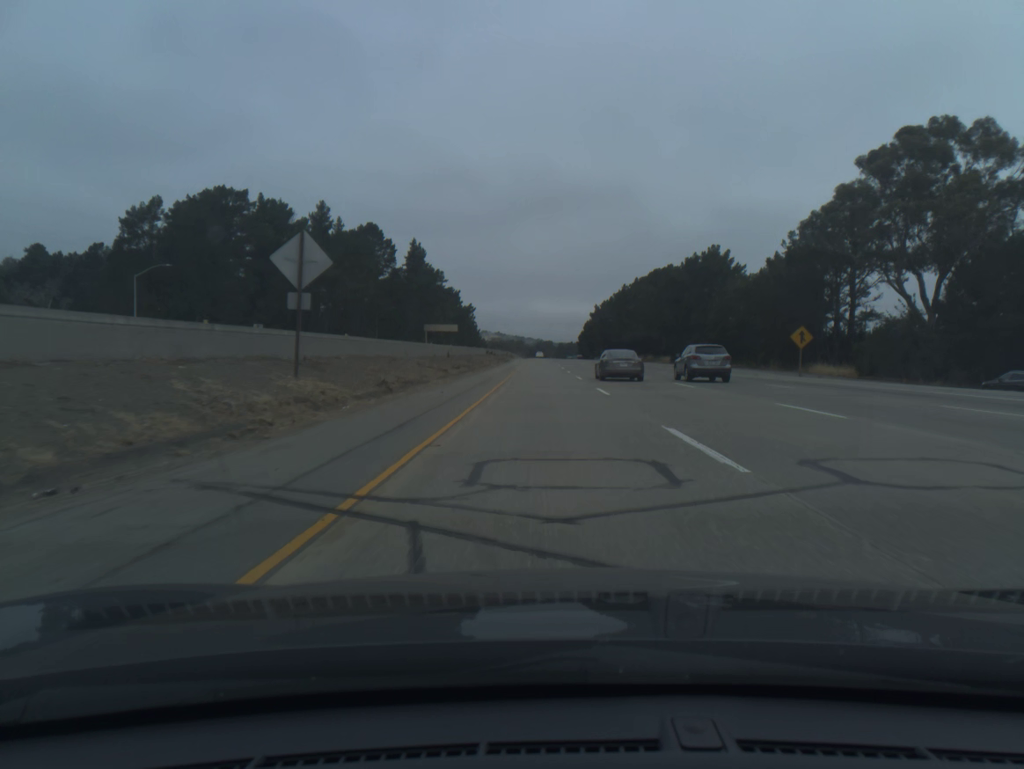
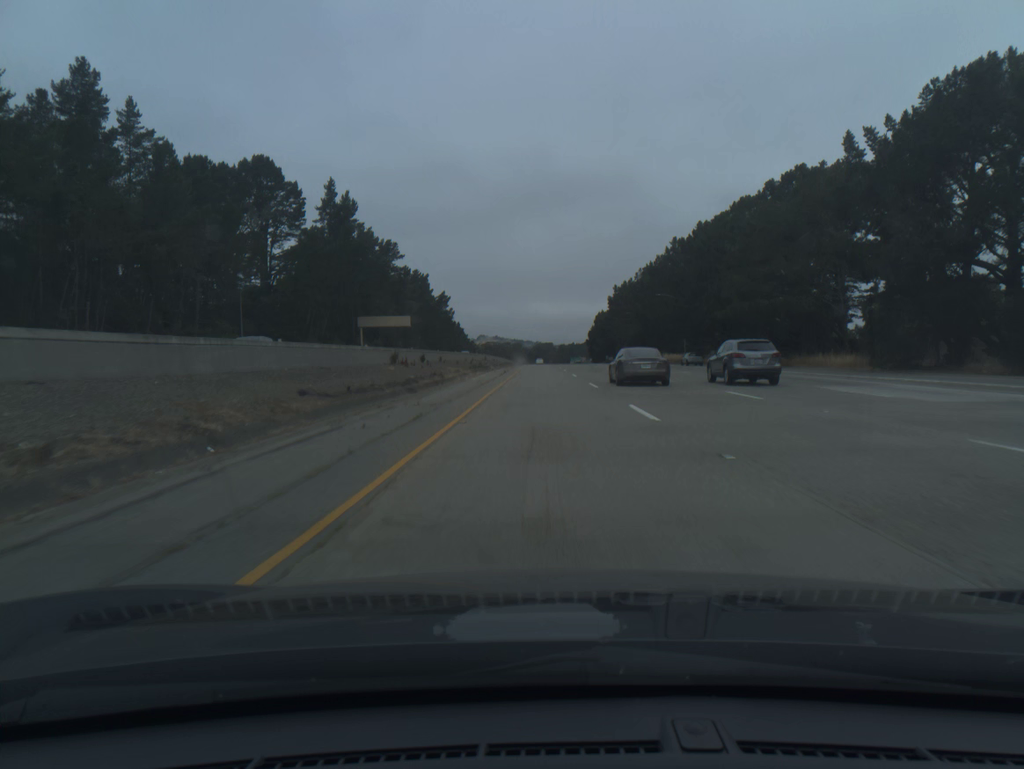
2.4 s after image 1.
(-0.5, +81.8) m; 0°
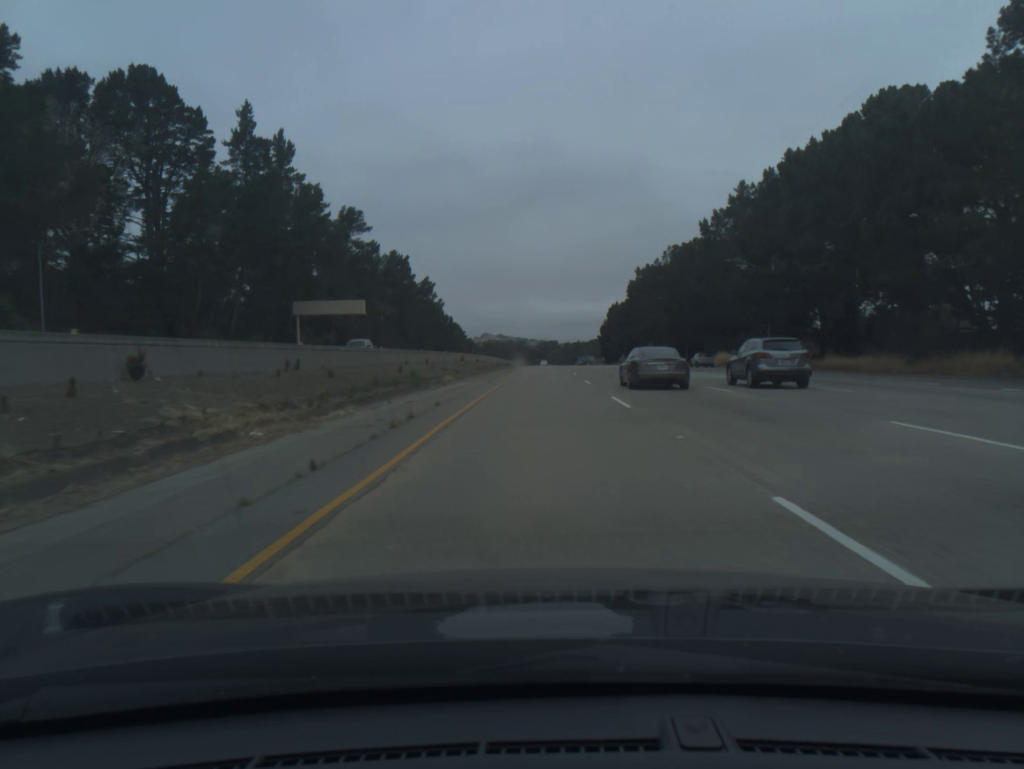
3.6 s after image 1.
(-0.1, +40.9) m; 0°
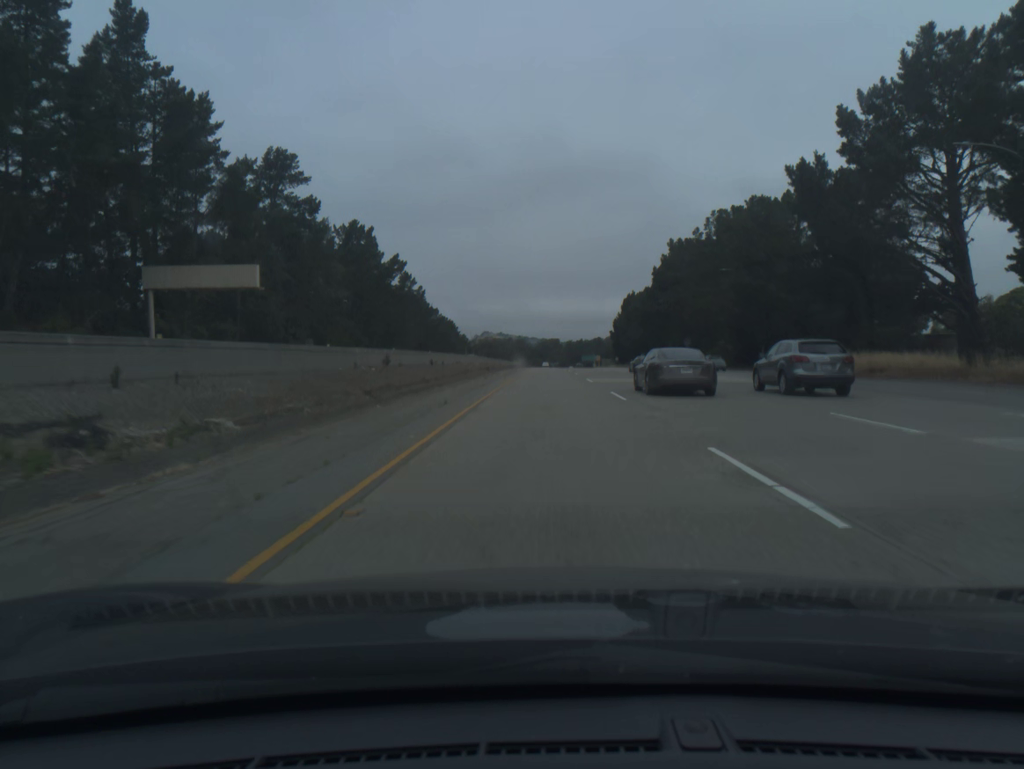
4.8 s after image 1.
(-0.1, +40.9) m; 0°
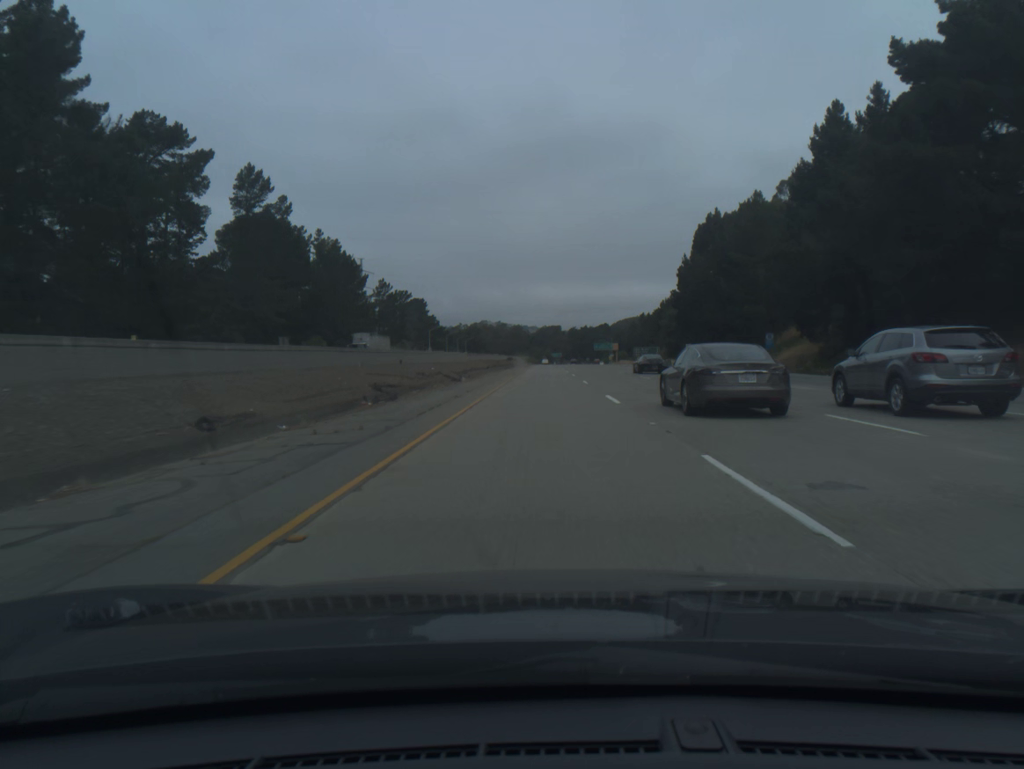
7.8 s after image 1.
(+0.5, +102.8) m; 0°
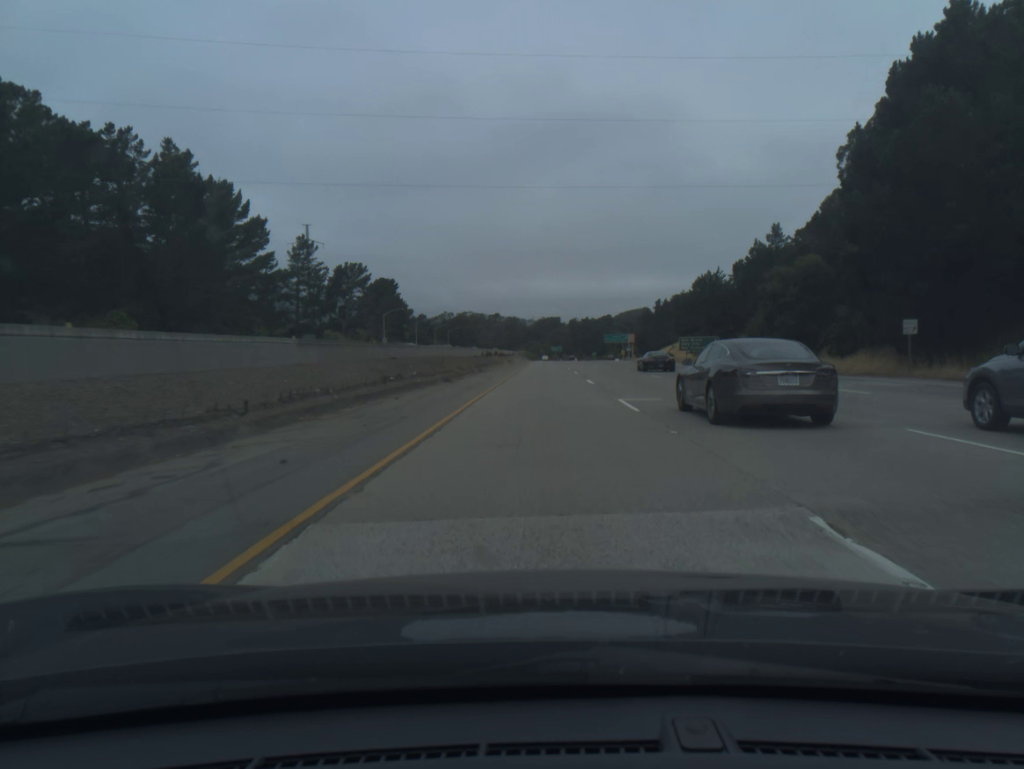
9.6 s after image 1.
(0.0, +62.0) m; 0°
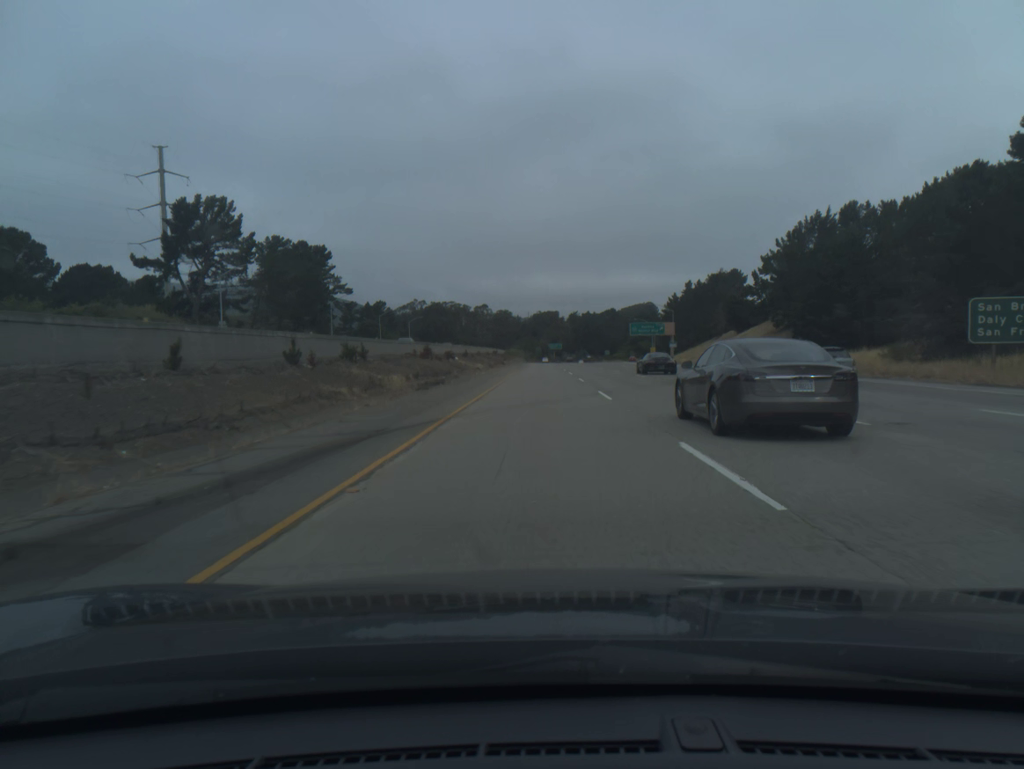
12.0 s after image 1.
(+0.2, +82.6) m; 0°
